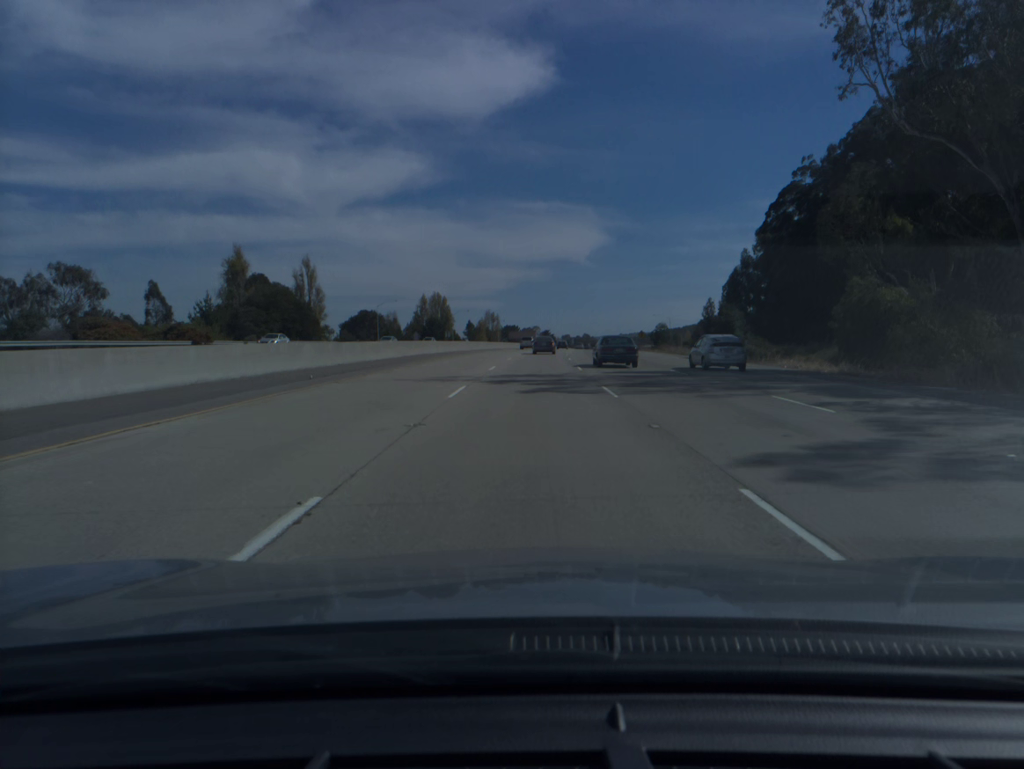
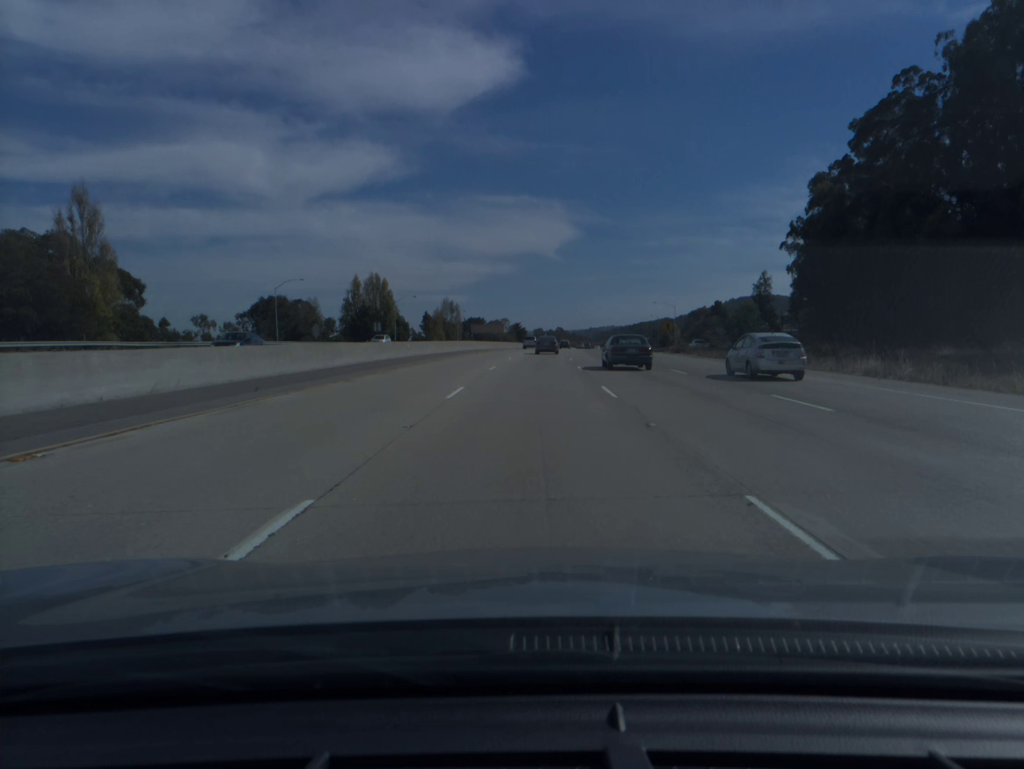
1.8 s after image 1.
(+1.1, +57.3) m; +2°
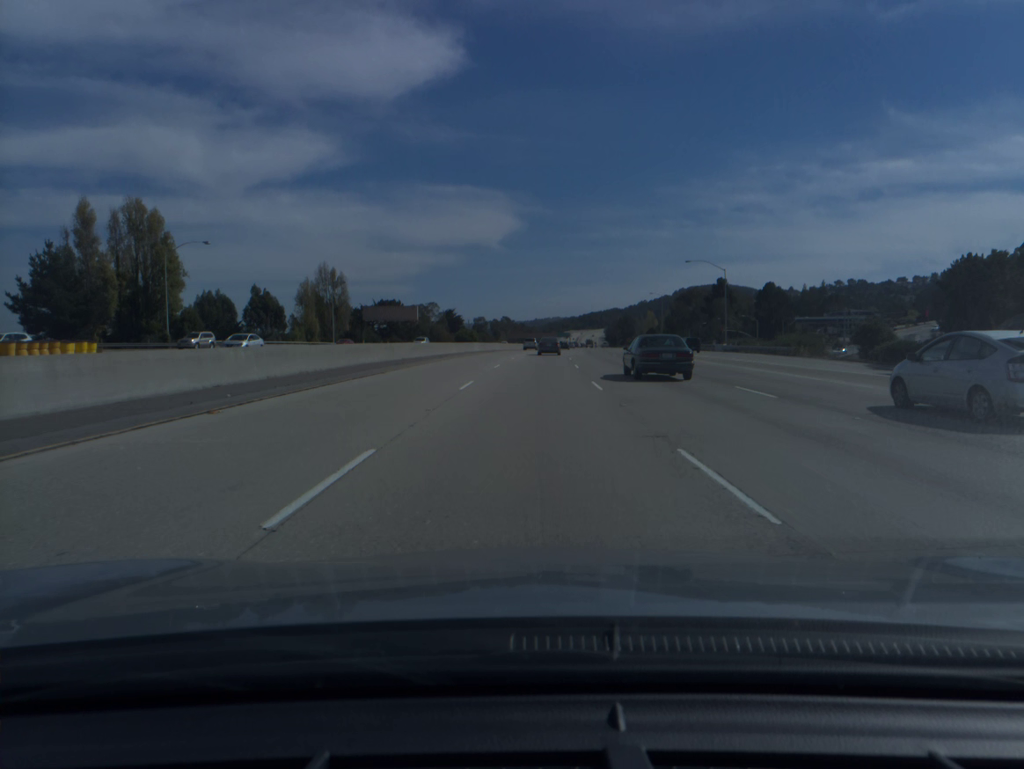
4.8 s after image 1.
(+3.3, +96.8) m; +4°
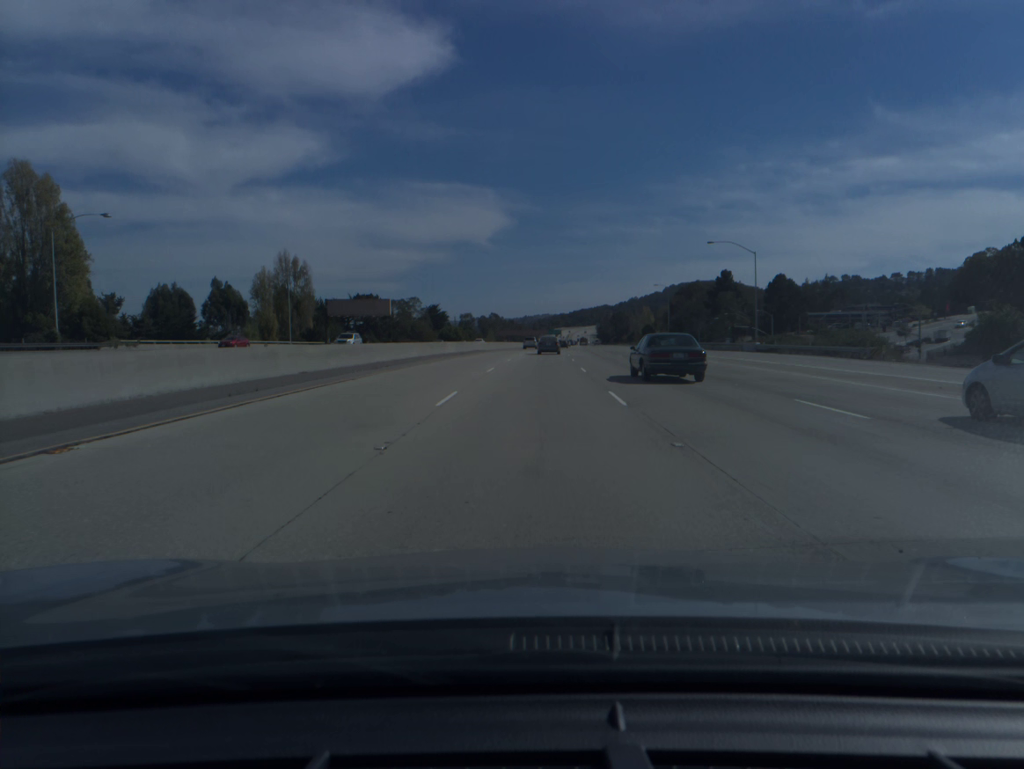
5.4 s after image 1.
(+0.1, +19.1) m; +1°
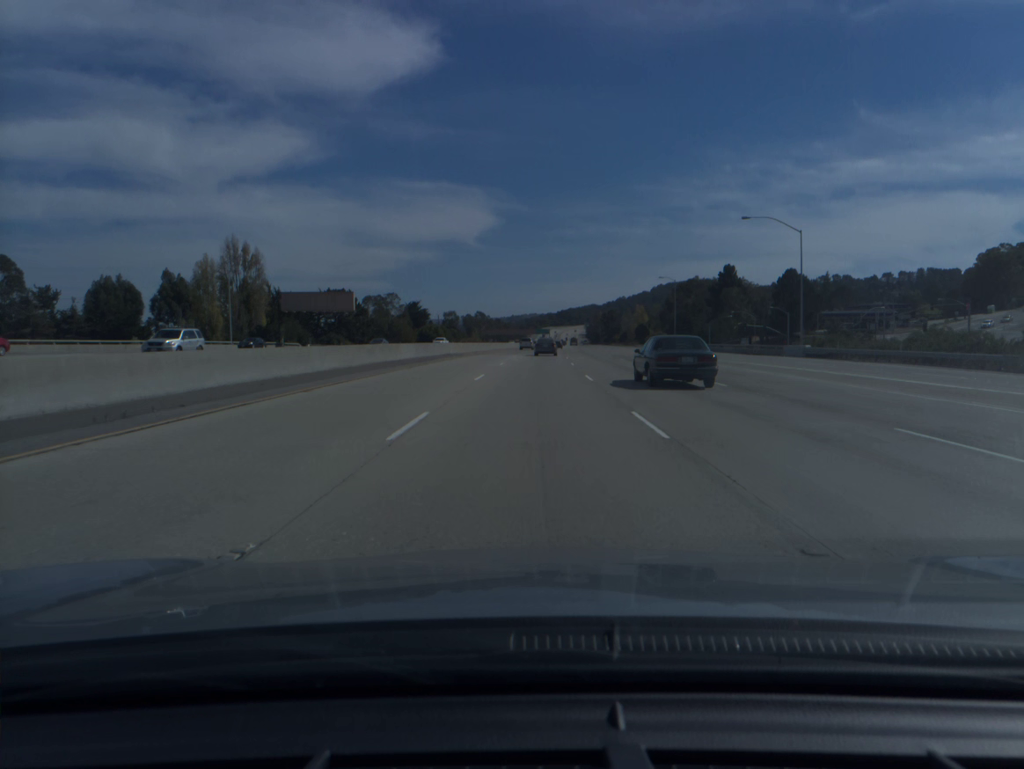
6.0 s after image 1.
(+0.1, +19.1) m; +1°
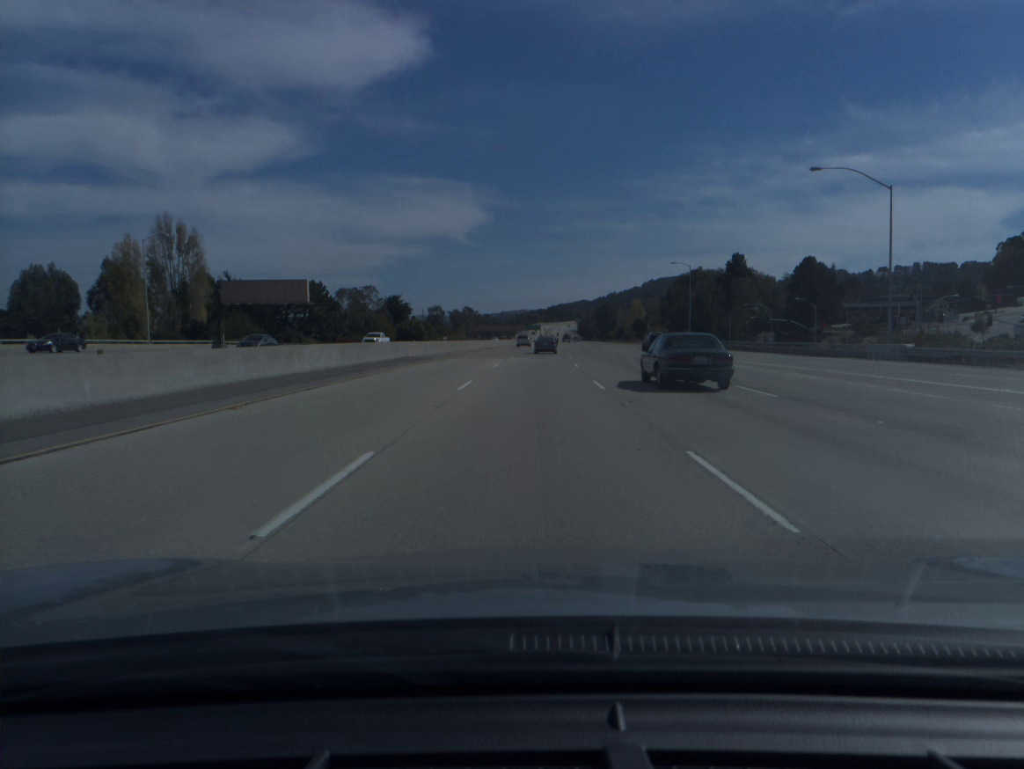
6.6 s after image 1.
(+0.1, +19.1) m; +1°
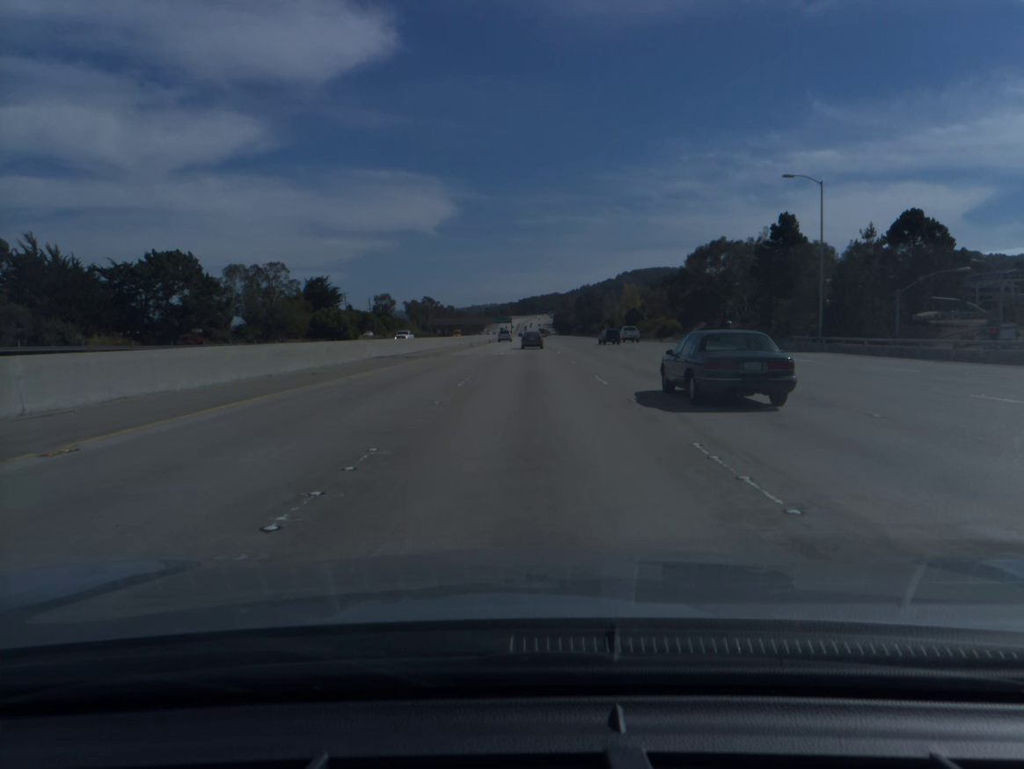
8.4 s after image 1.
(+1.1, +57.6) m; +2°
